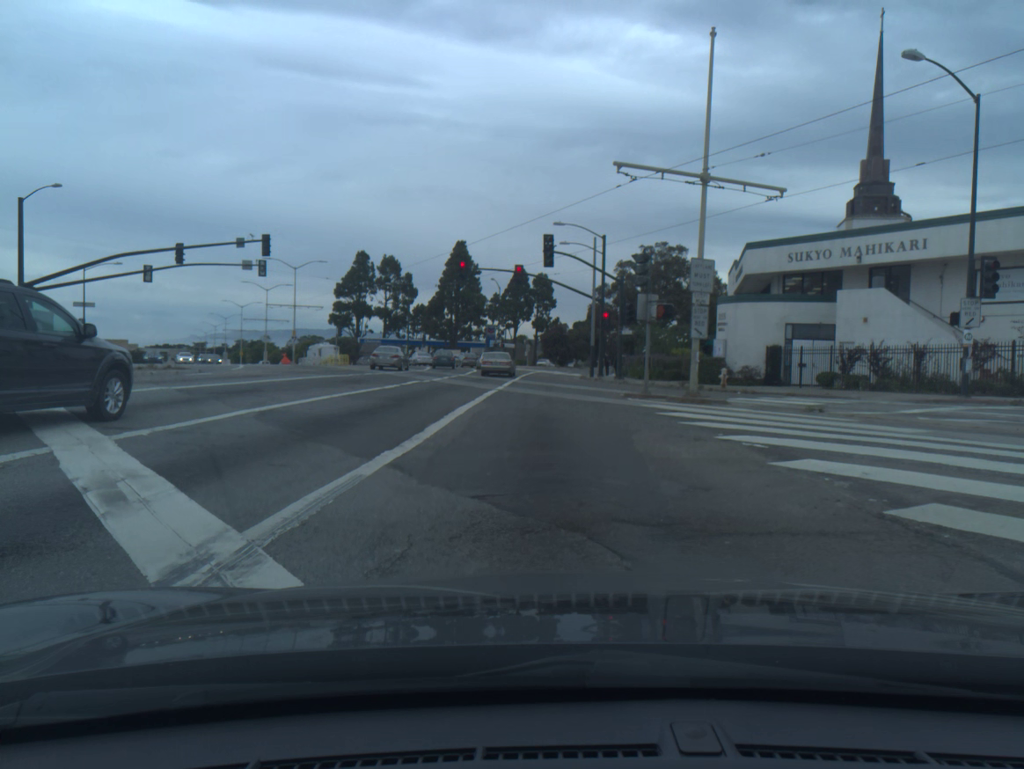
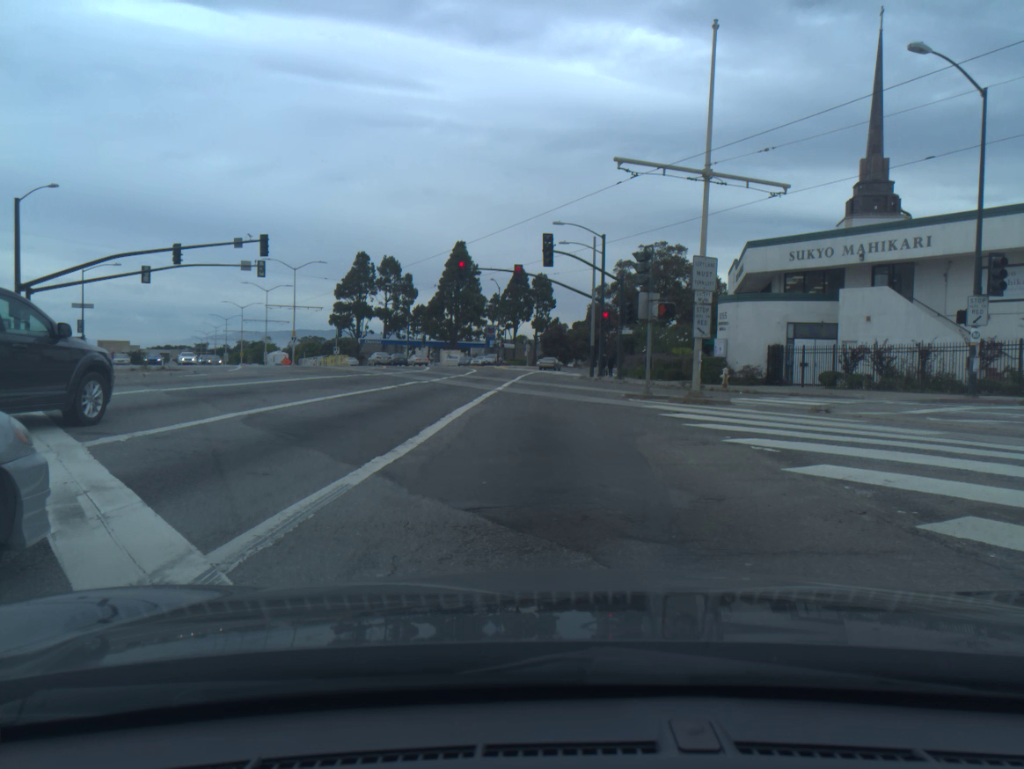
(0.0, +0.6) m; 0°
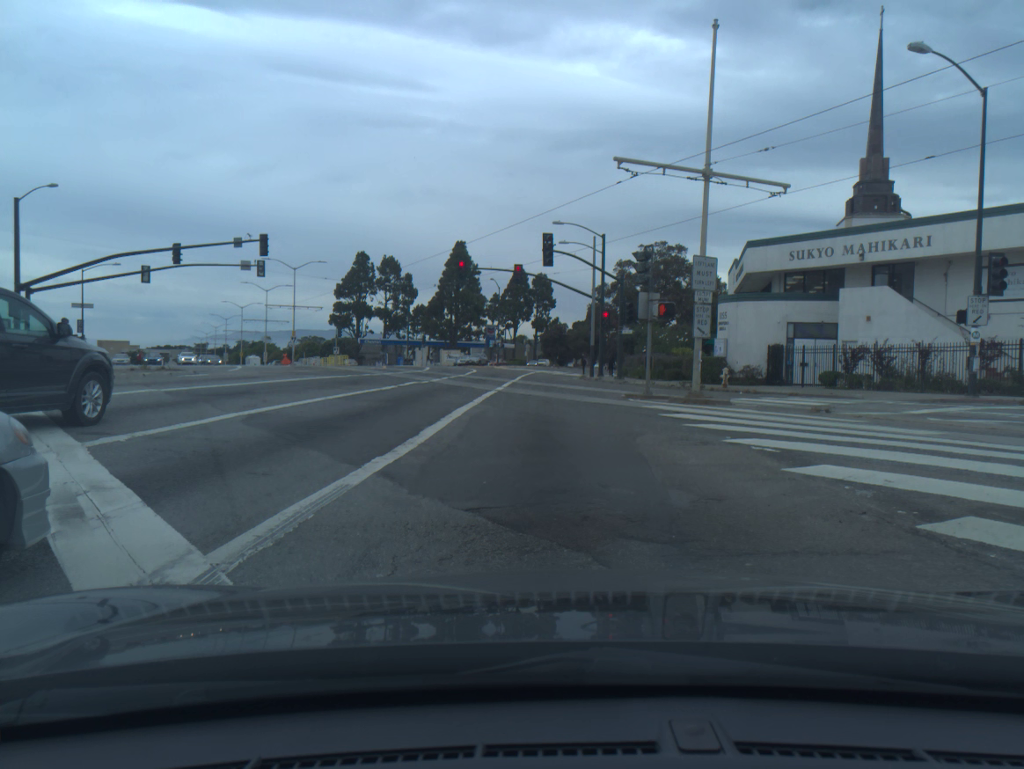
(0.0, 0.0) m; 0°
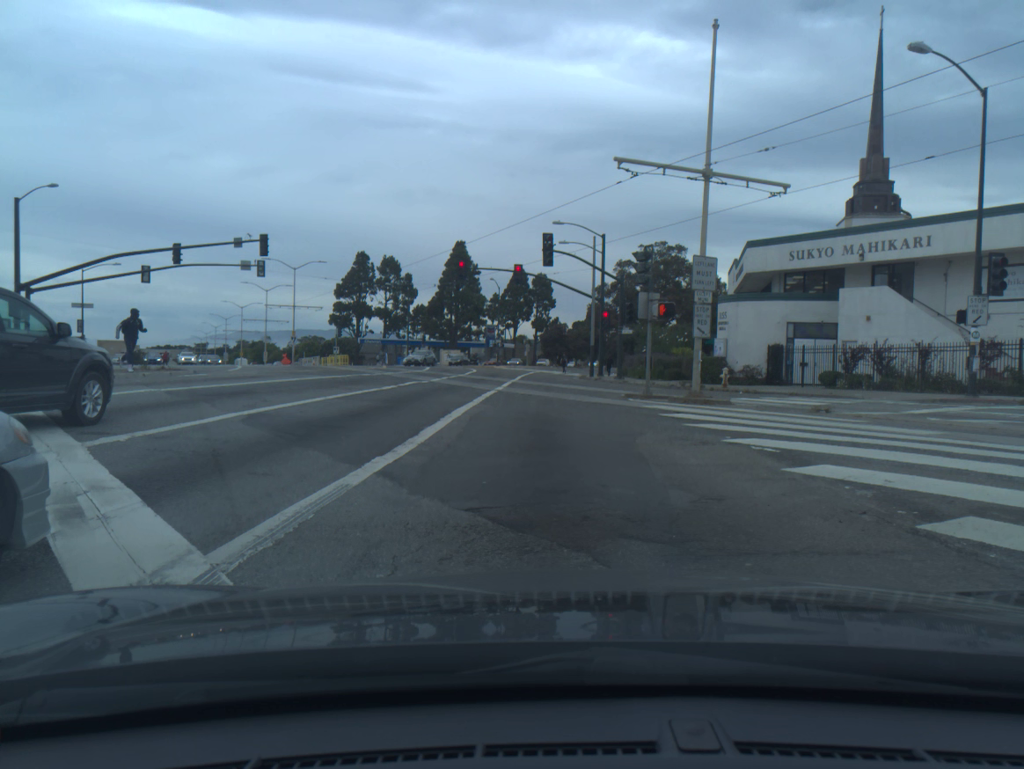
(0.0, 0.0) m; 0°
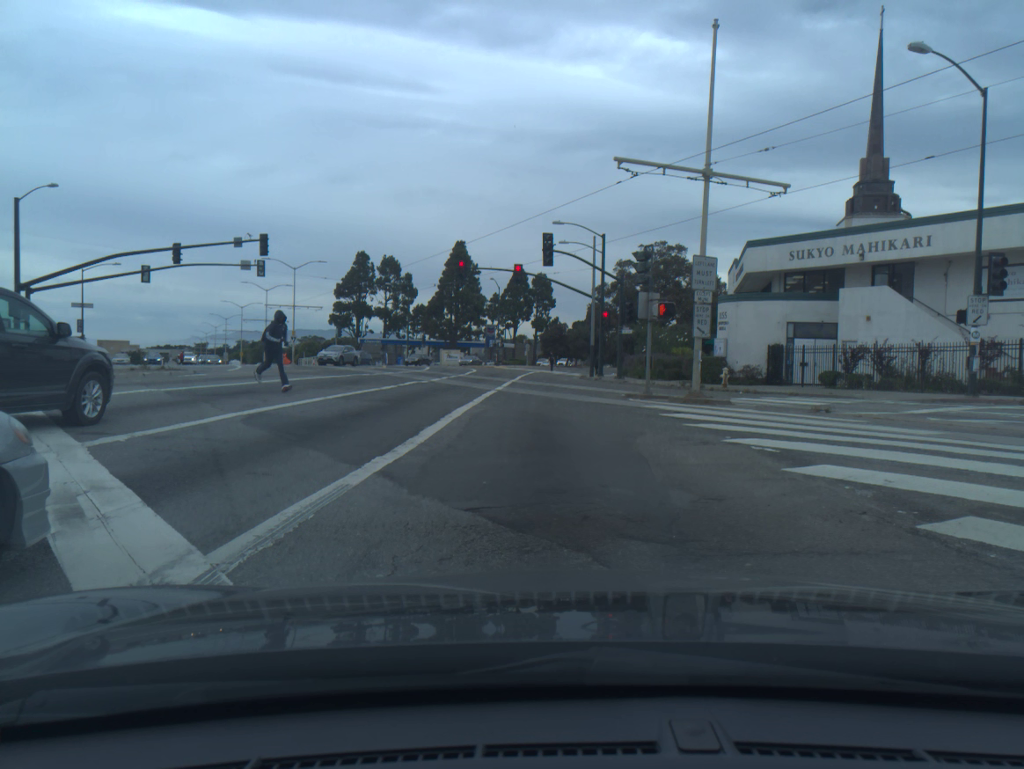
(0.0, 0.0) m; 0°
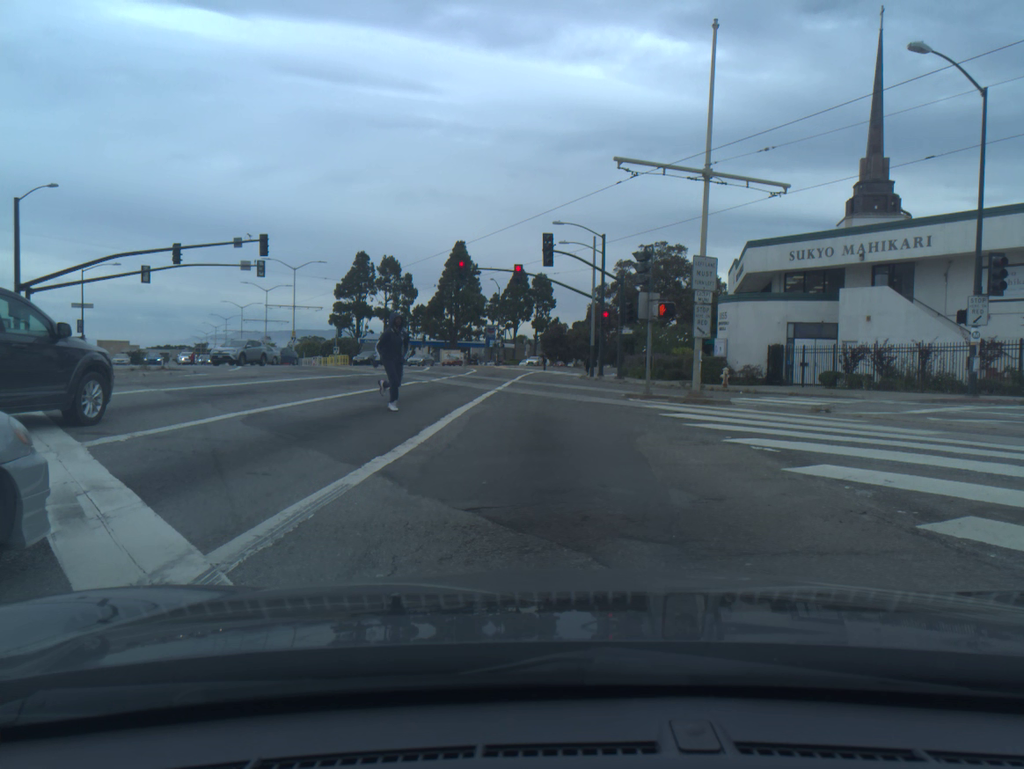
(0.0, 0.0) m; 0°
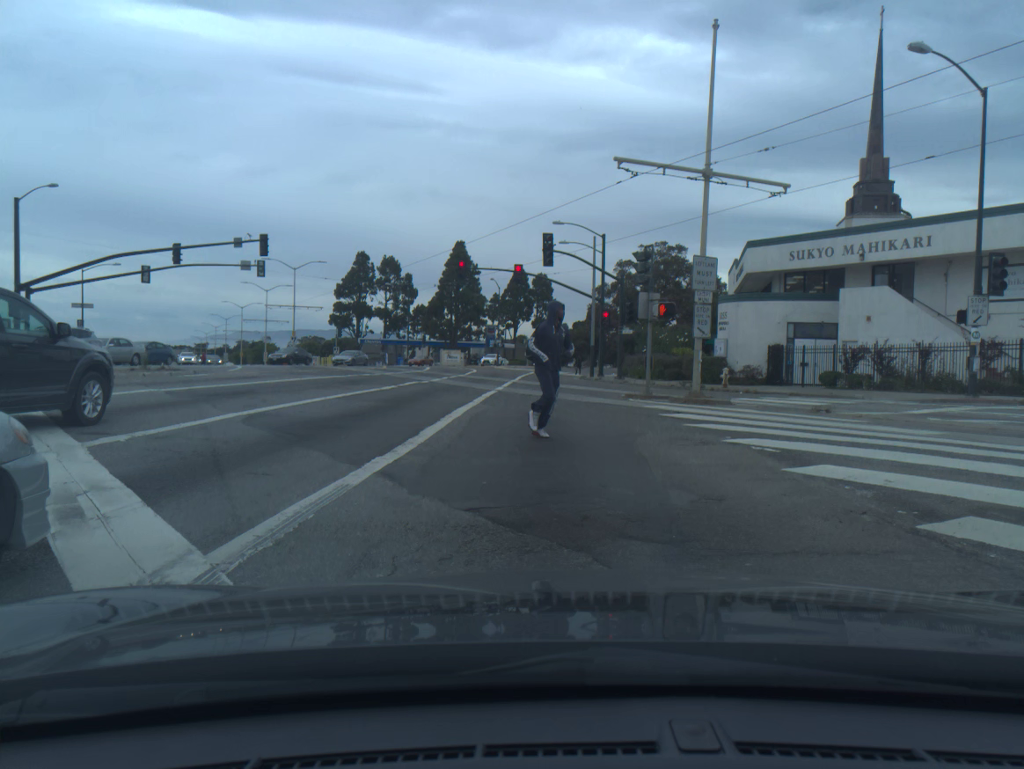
(0.0, 0.0) m; 0°
